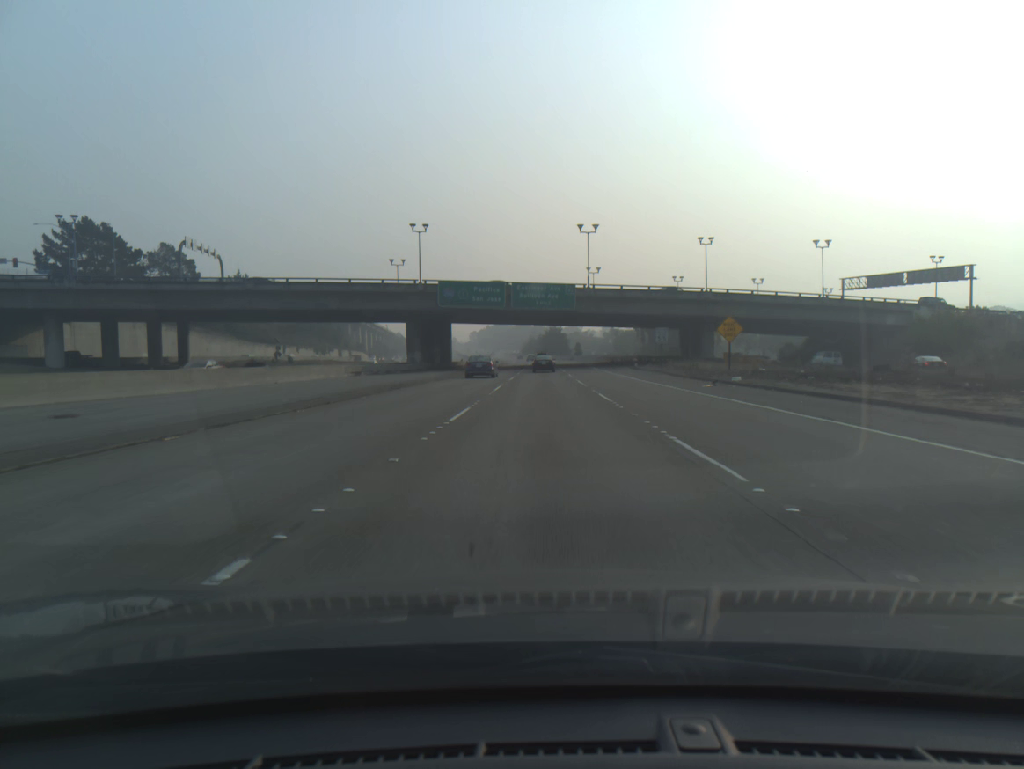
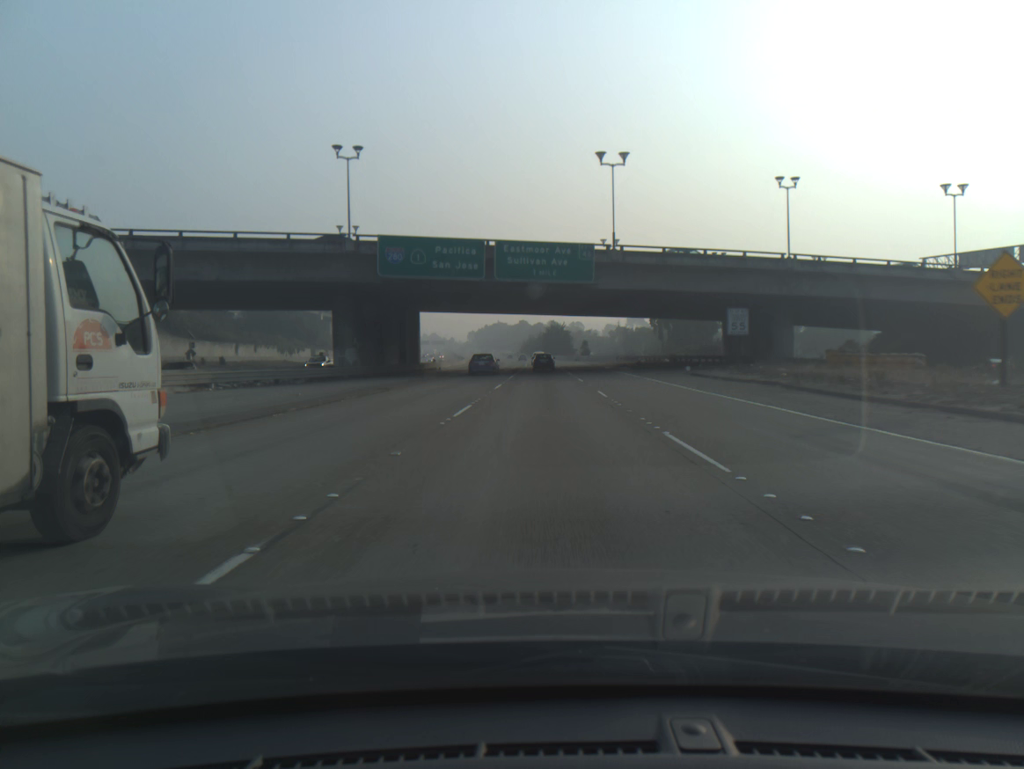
(0.0, +28.5) m; 0°
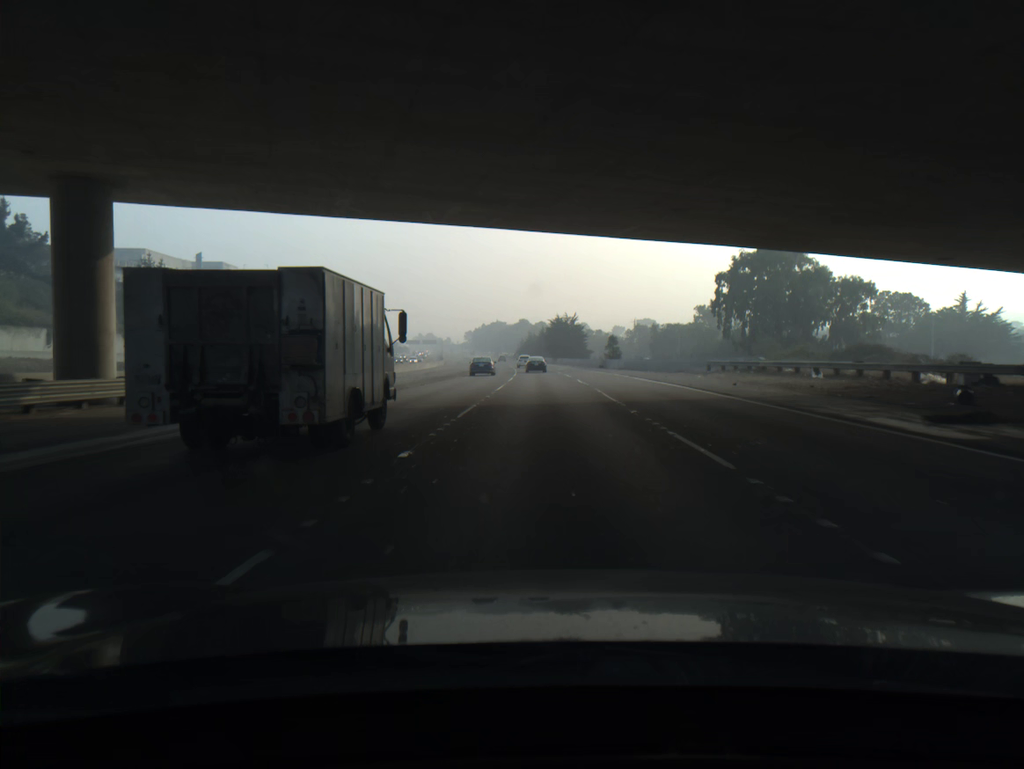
(-0.1, +58.2) m; 0°
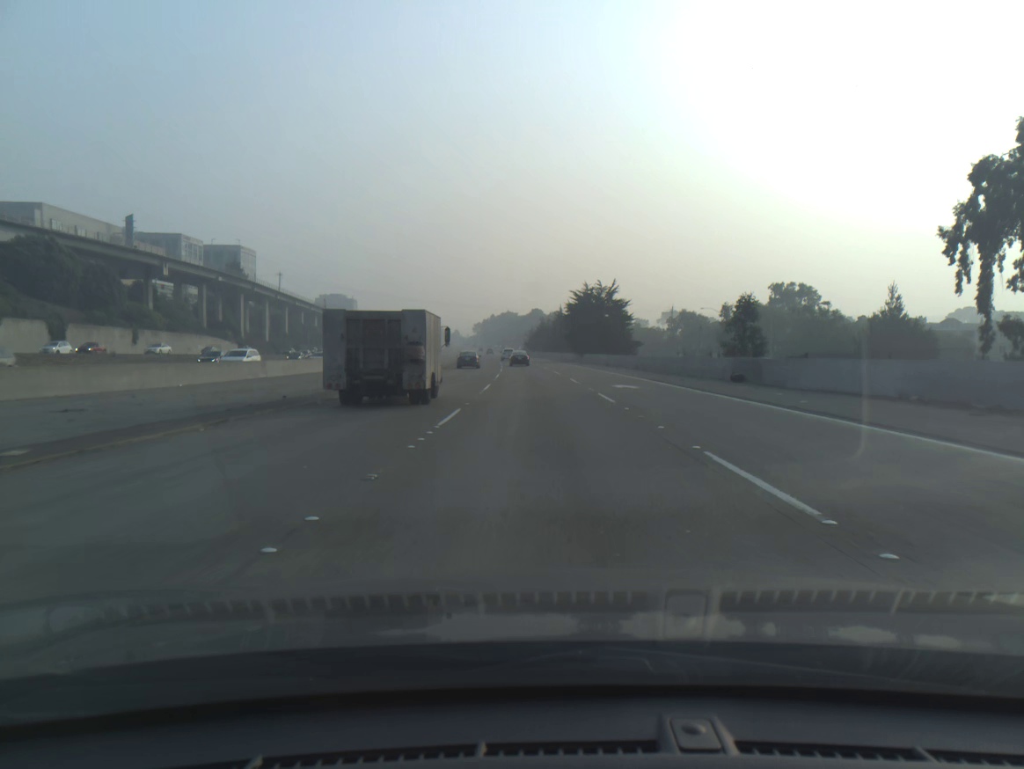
(-0.3, +60.0) m; -1°
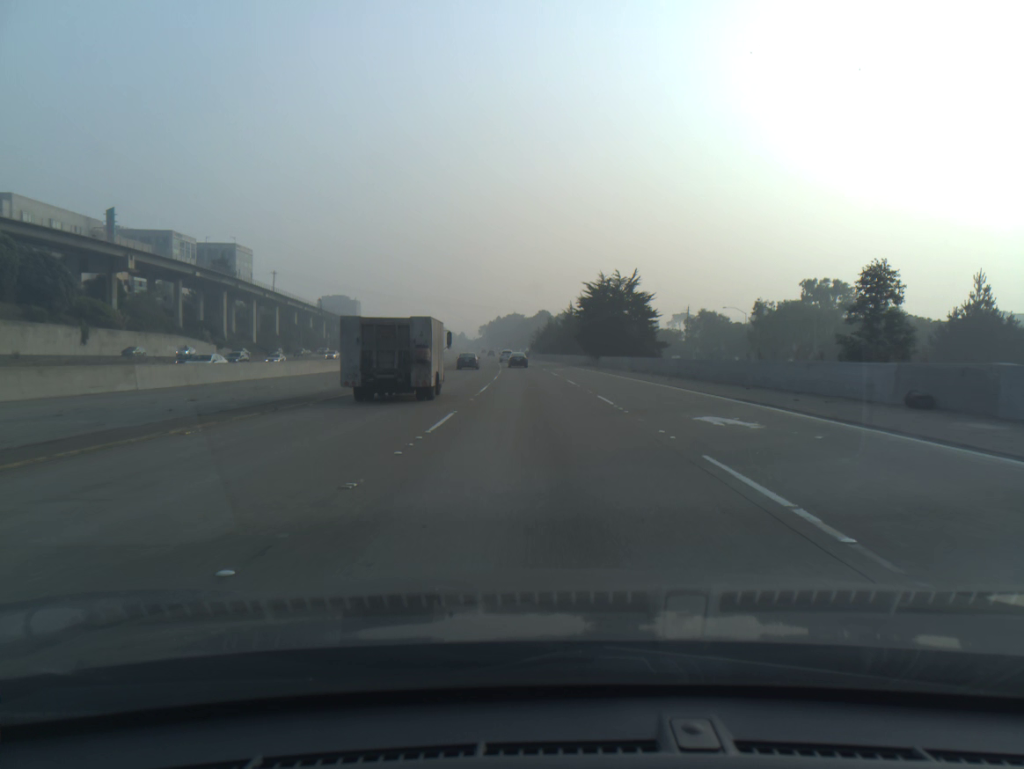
(-0.1, +15.0) m; -1°
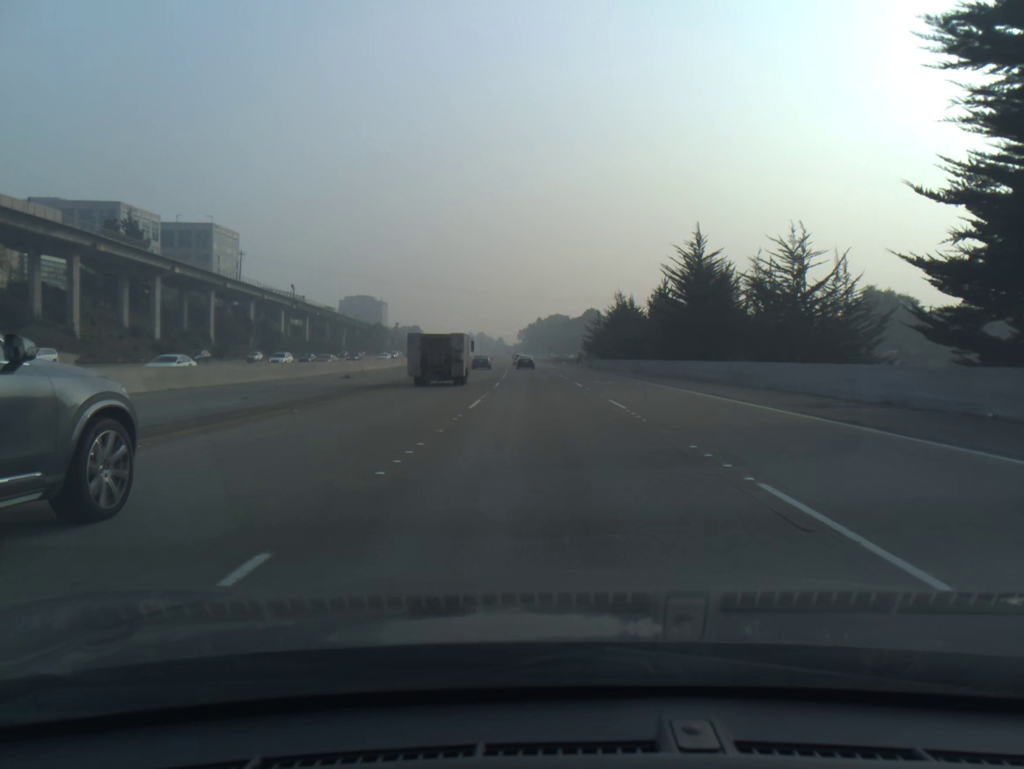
(-2.1, +74.2) m; -3°
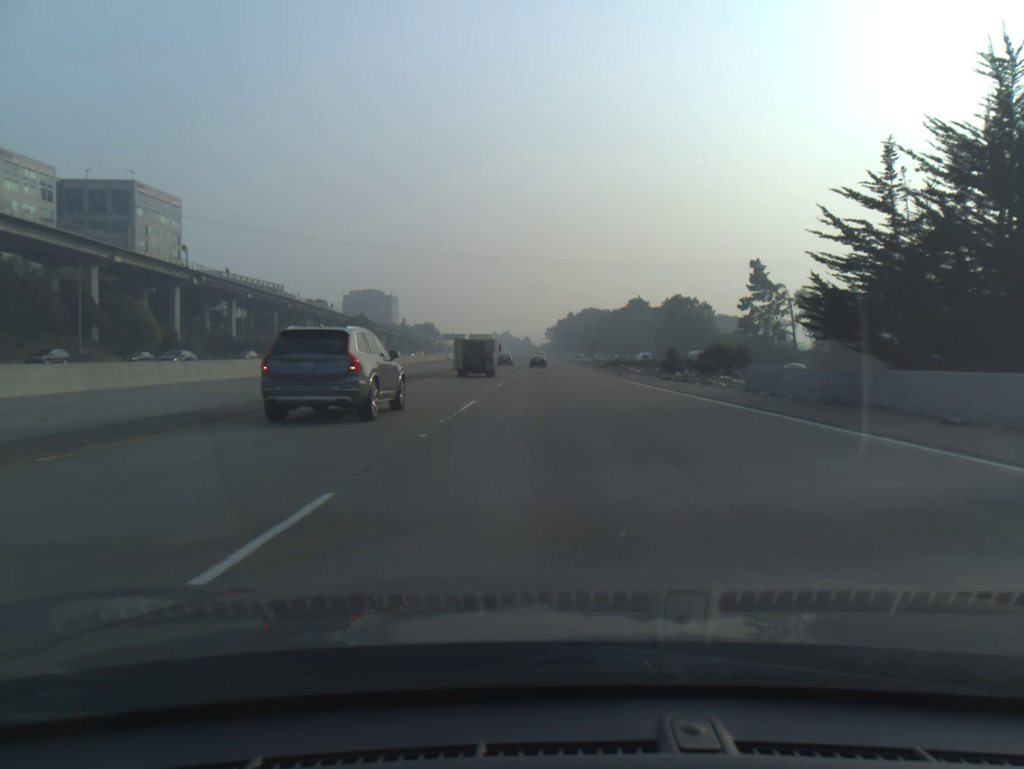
(-1.3, +73.7) m; -2°
